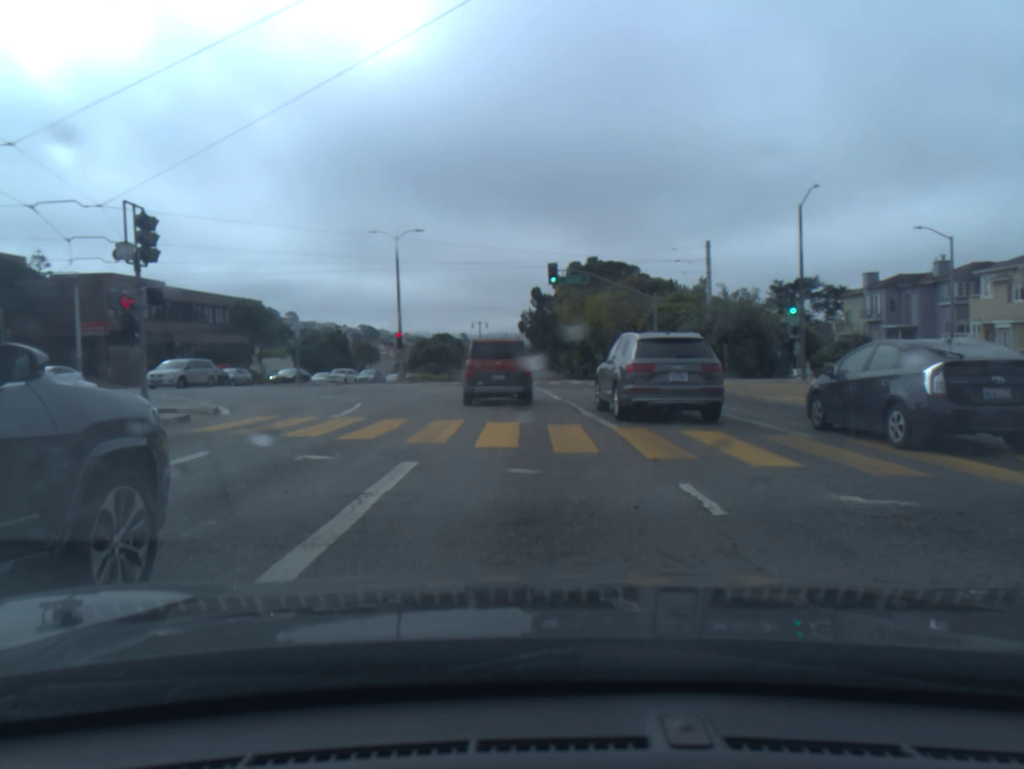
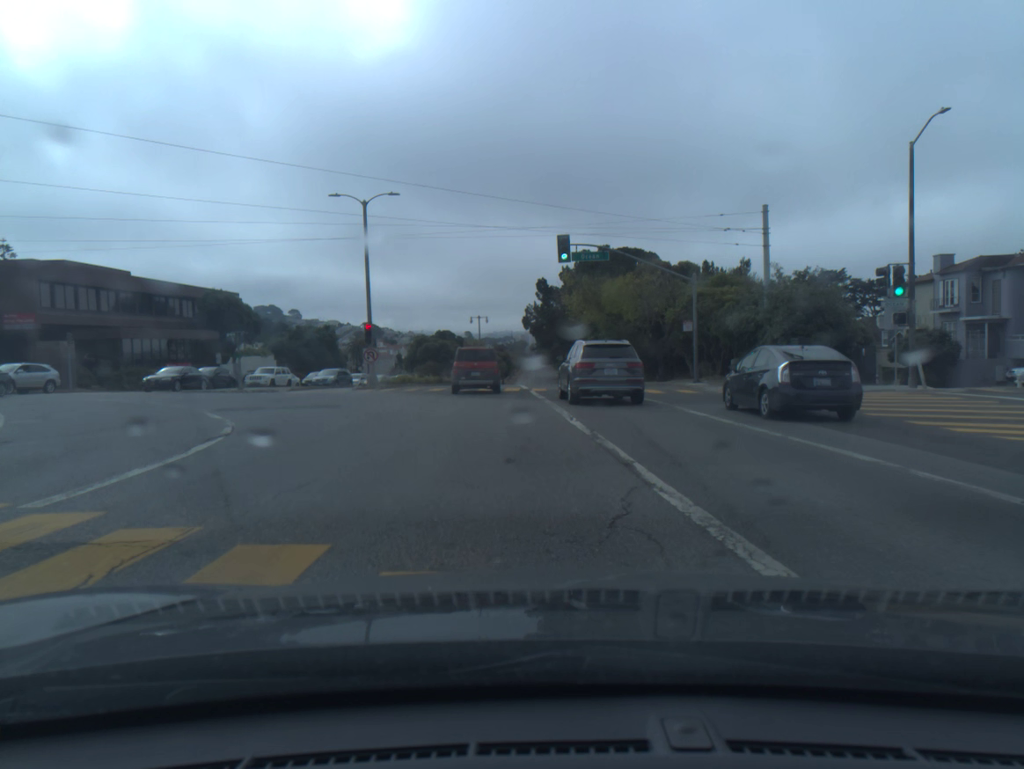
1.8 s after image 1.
(-0.1, +10.0) m; -1°
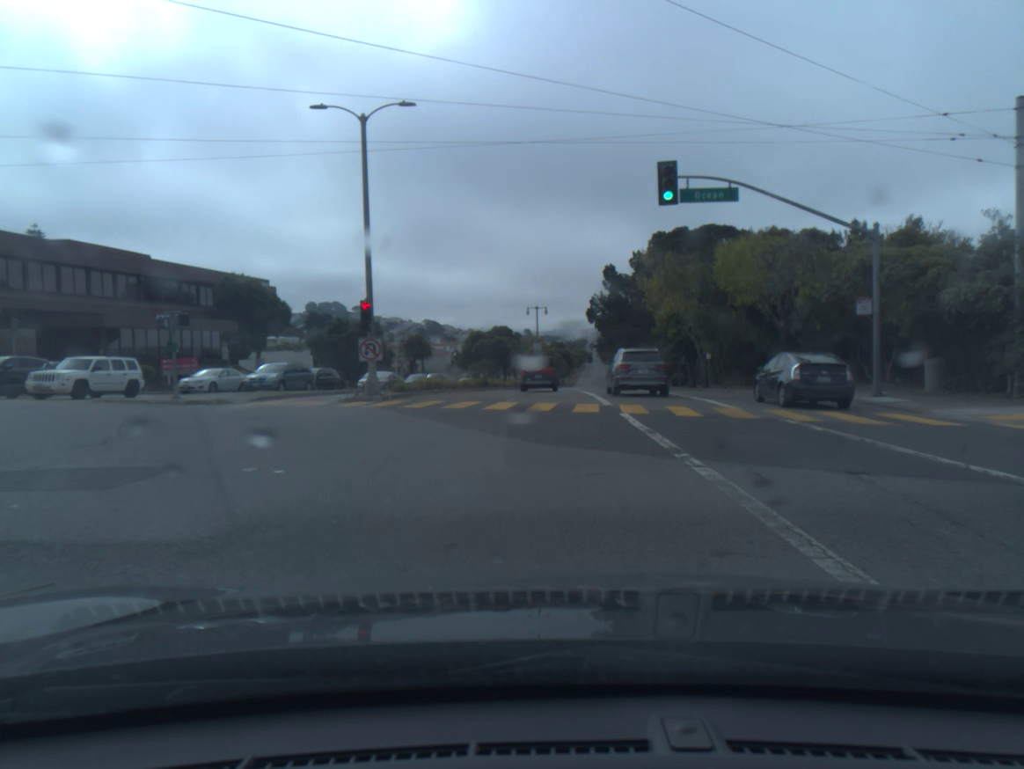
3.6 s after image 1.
(-0.7, +13.6) m; -4°
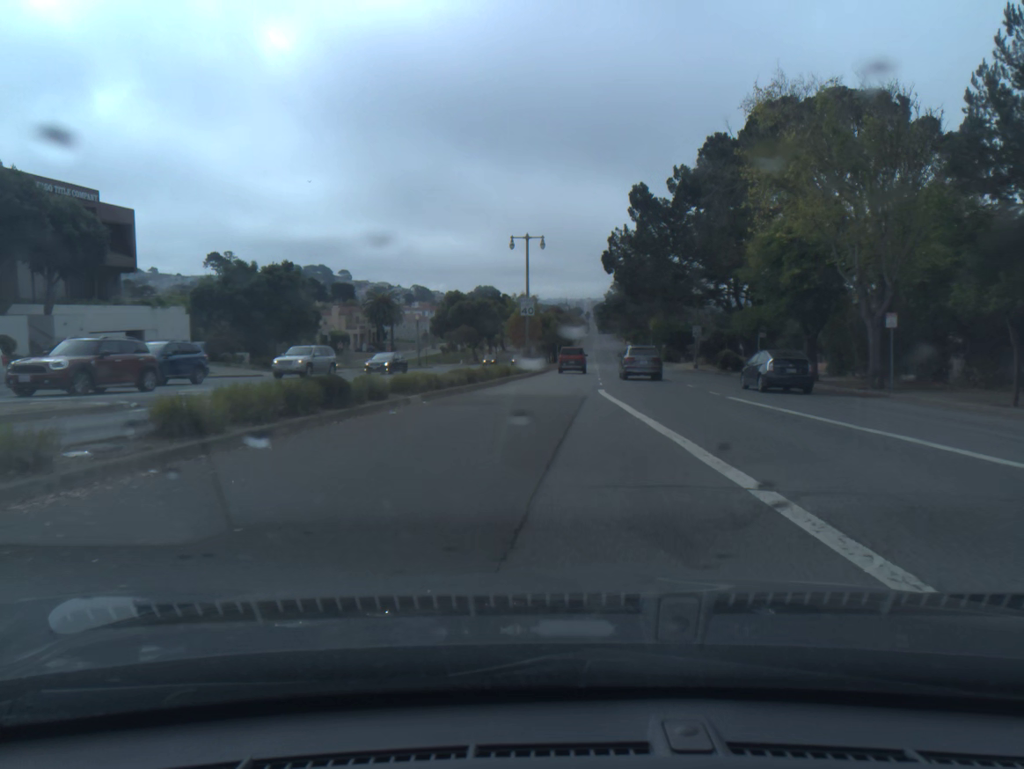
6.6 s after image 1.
(+0.3, +31.9) m; 0°
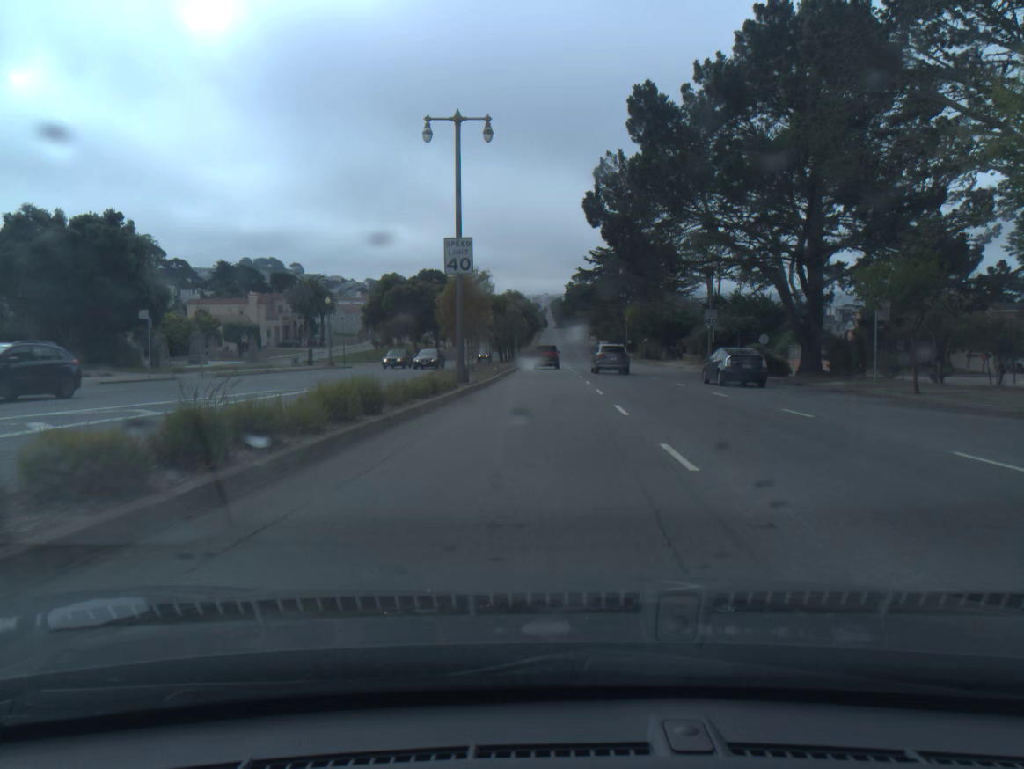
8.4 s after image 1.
(+0.6, +23.9) m; +3°
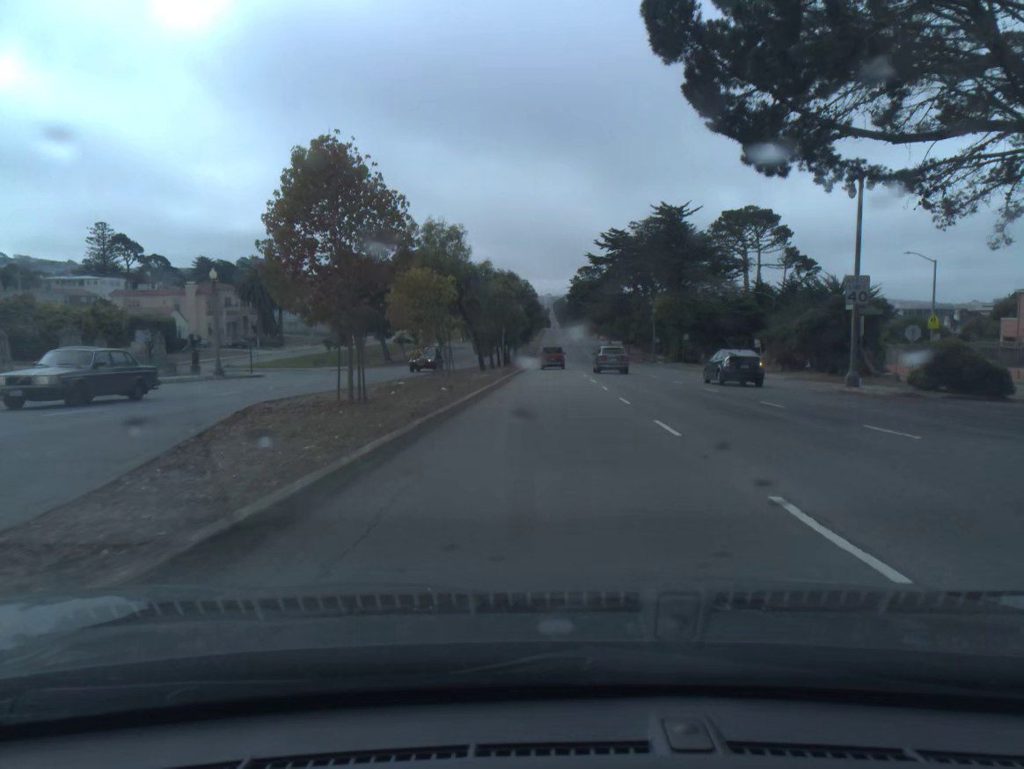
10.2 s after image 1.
(+0.2, +26.0) m; 0°
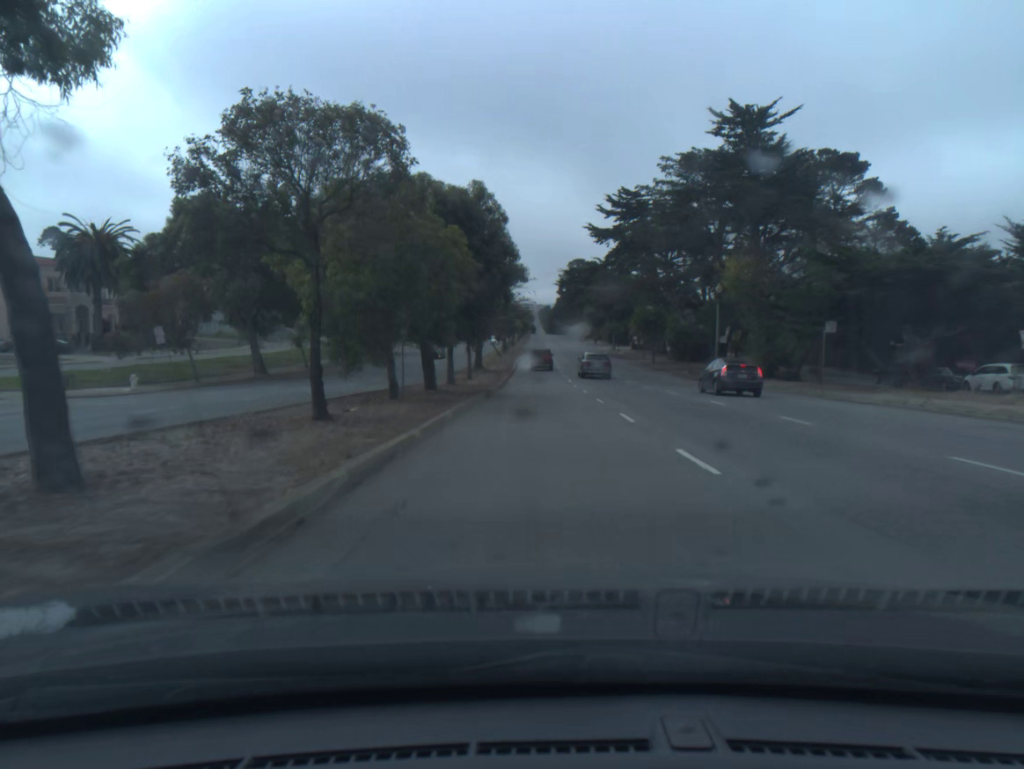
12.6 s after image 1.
(+0.7, +39.7) m; +1°
